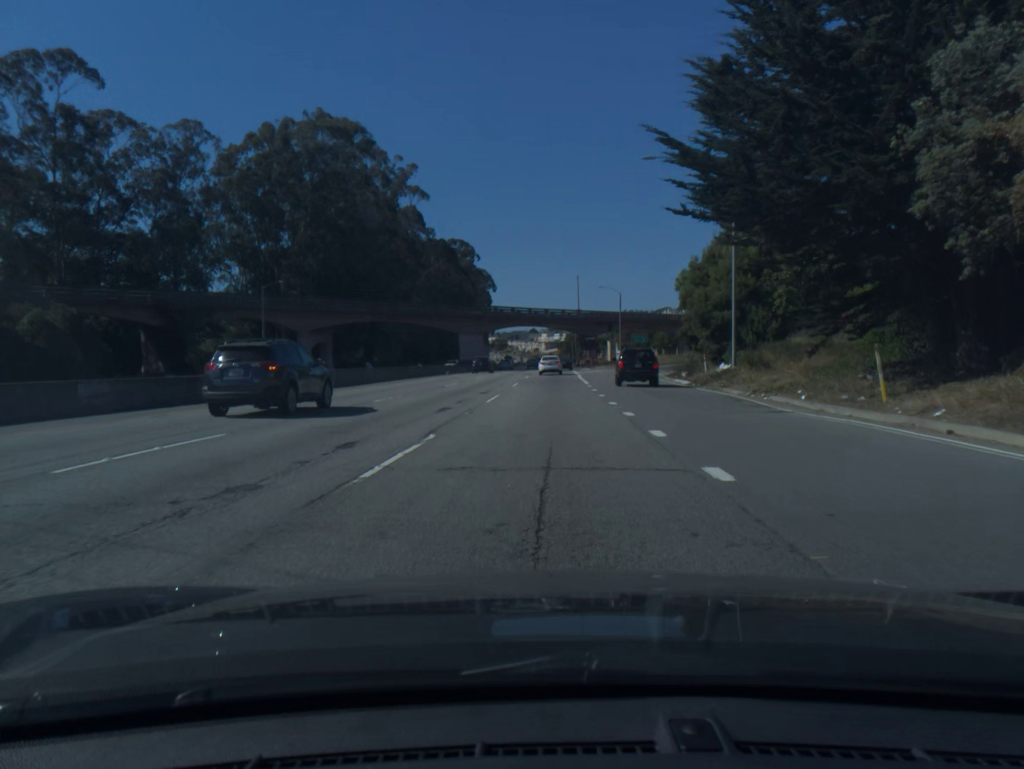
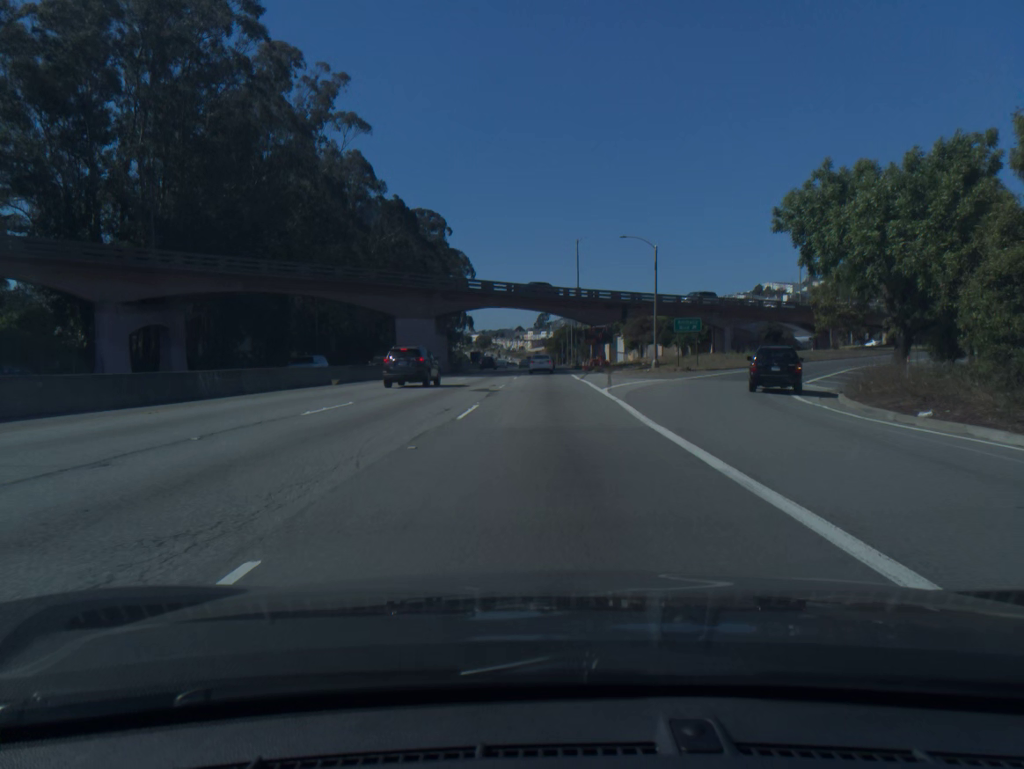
(+0.2, +36.4) m; +1°
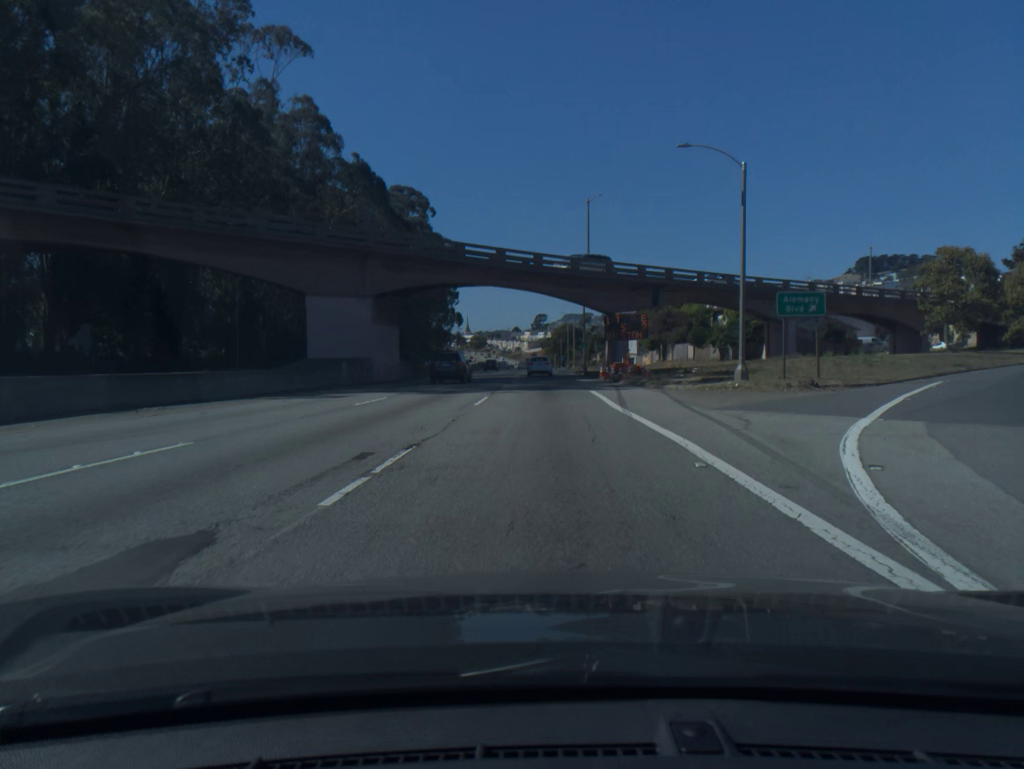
(0.0, +24.4) m; 0°
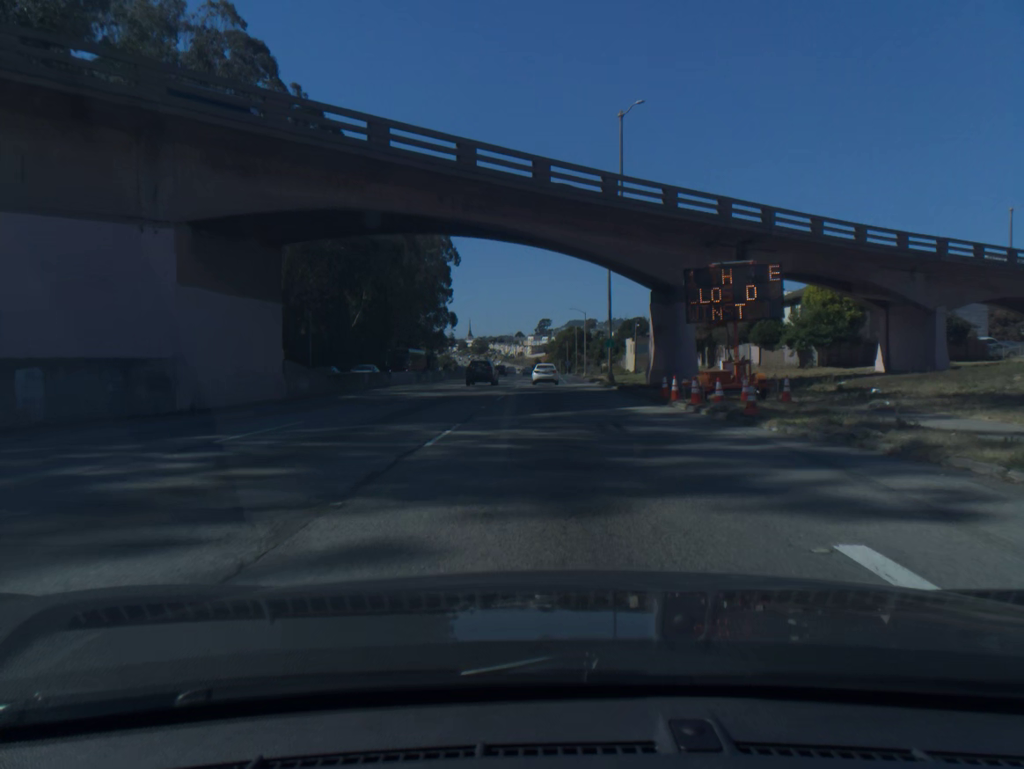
(0.0, +24.4) m; 0°
